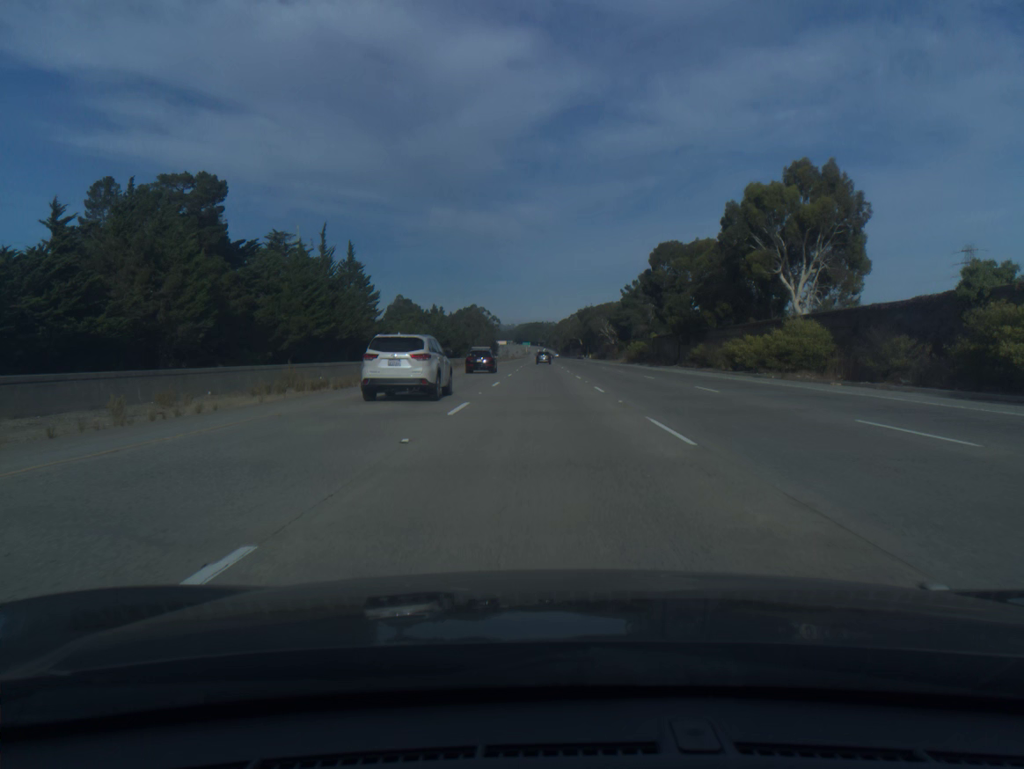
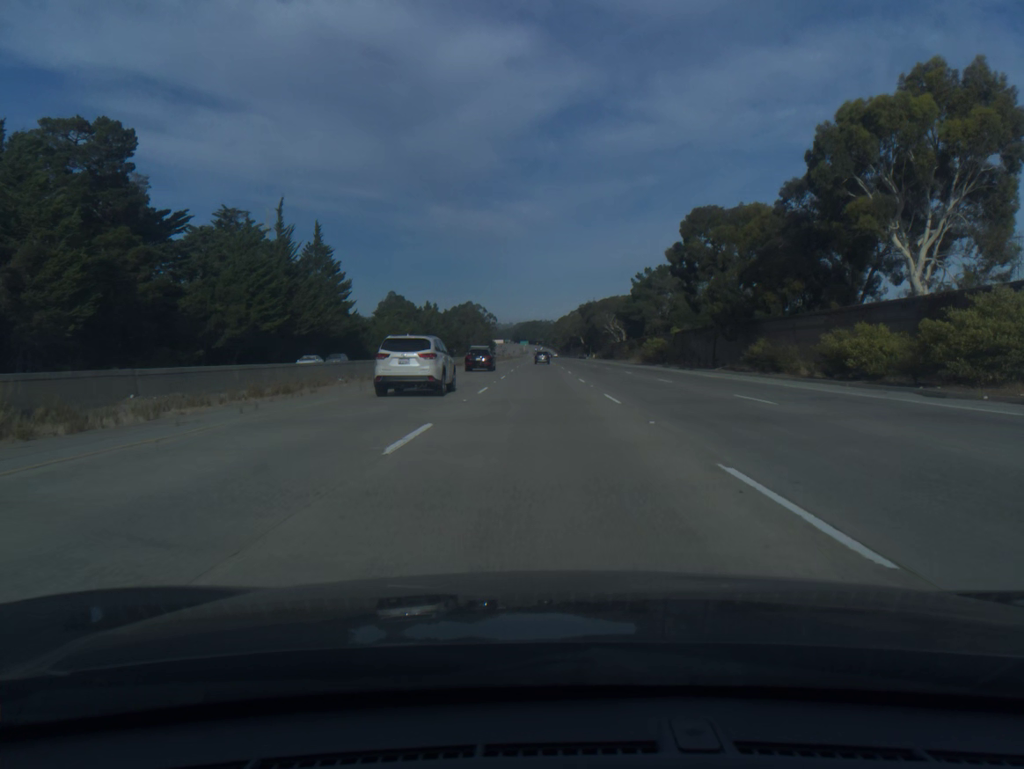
(0.0, +20.5) m; 0°
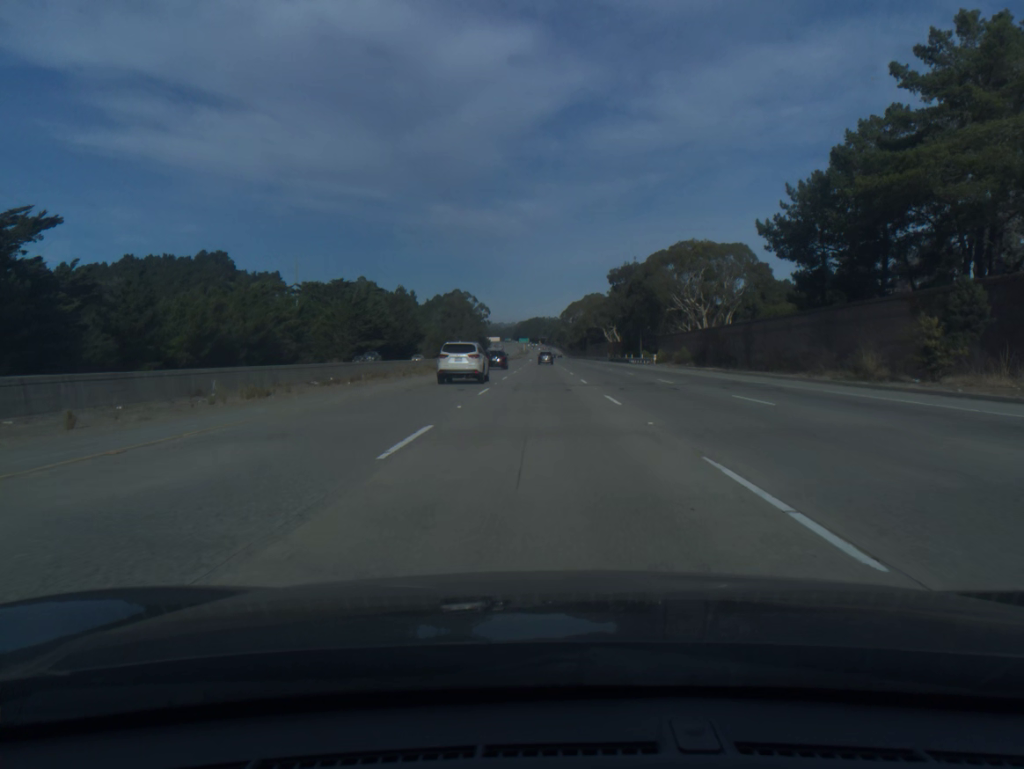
(-0.2, +102.3) m; 0°
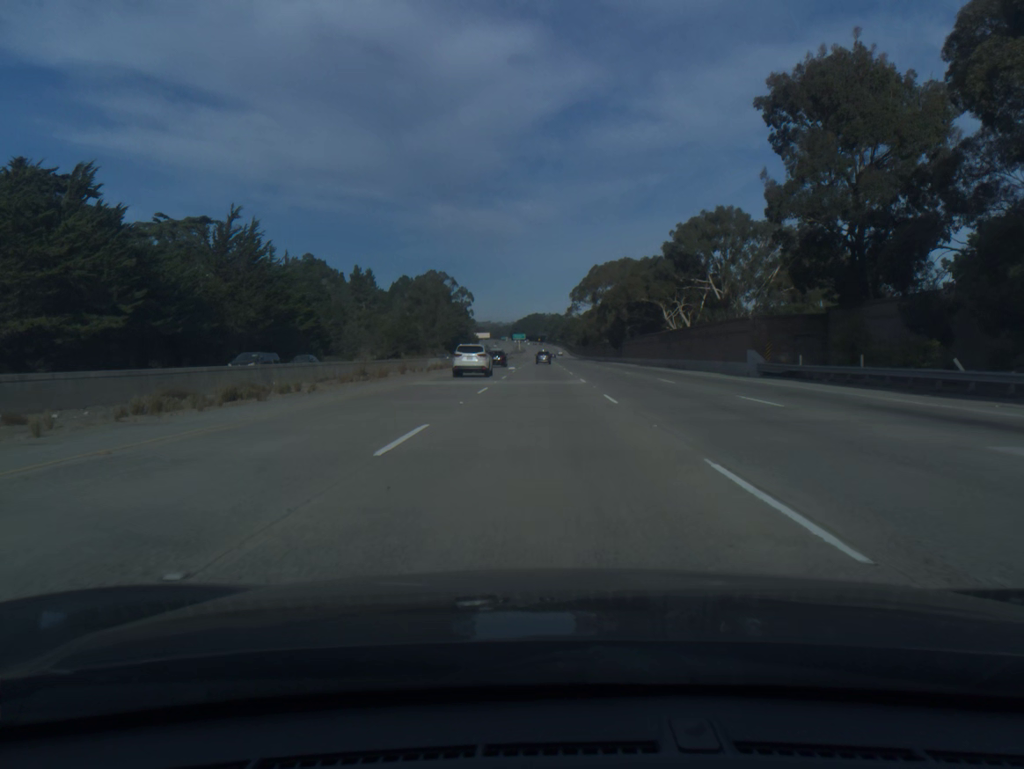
(+0.1, +102.4) m; 0°
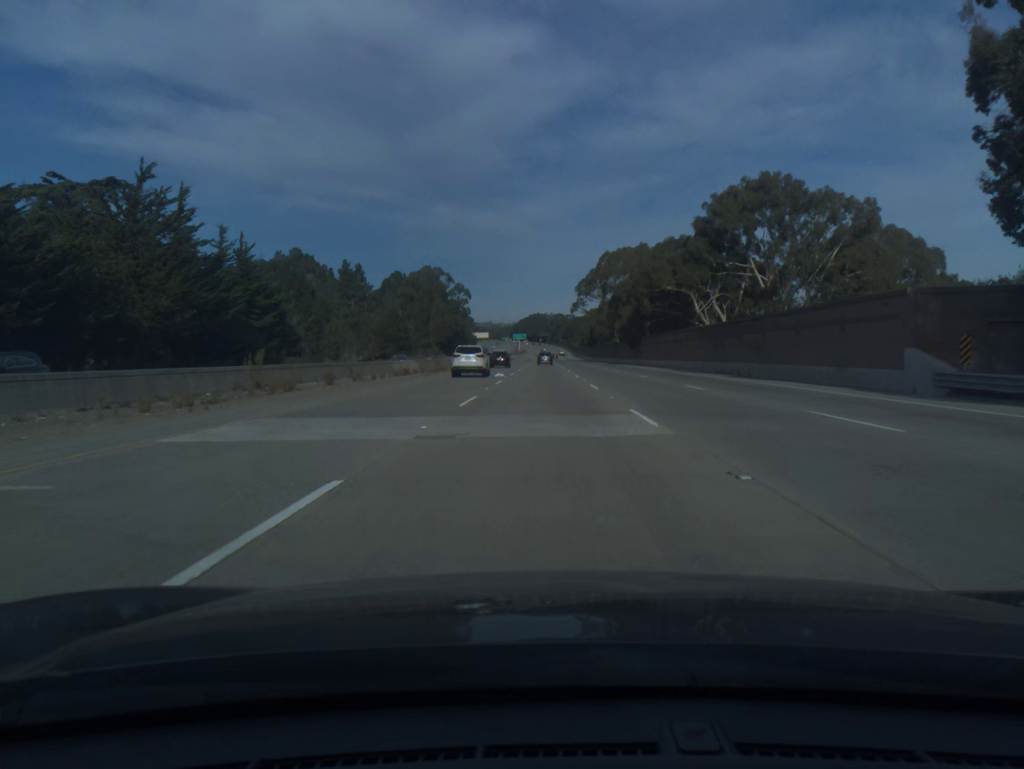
(0.0, +20.5) m; 0°
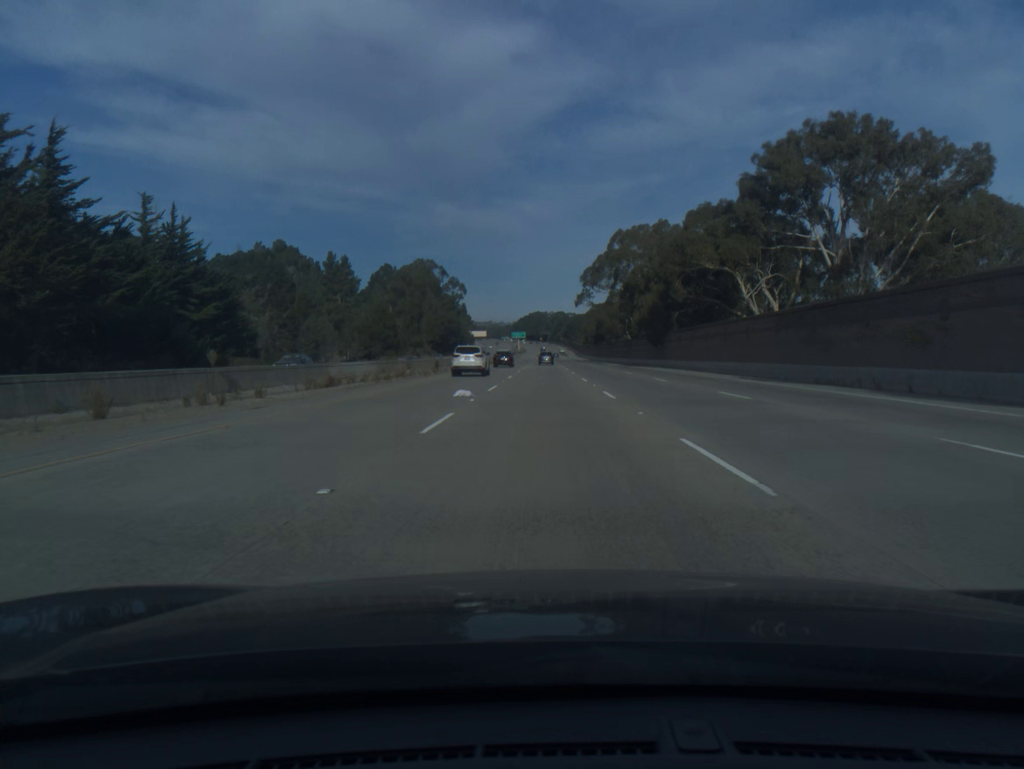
(0.0, +20.5) m; 0°
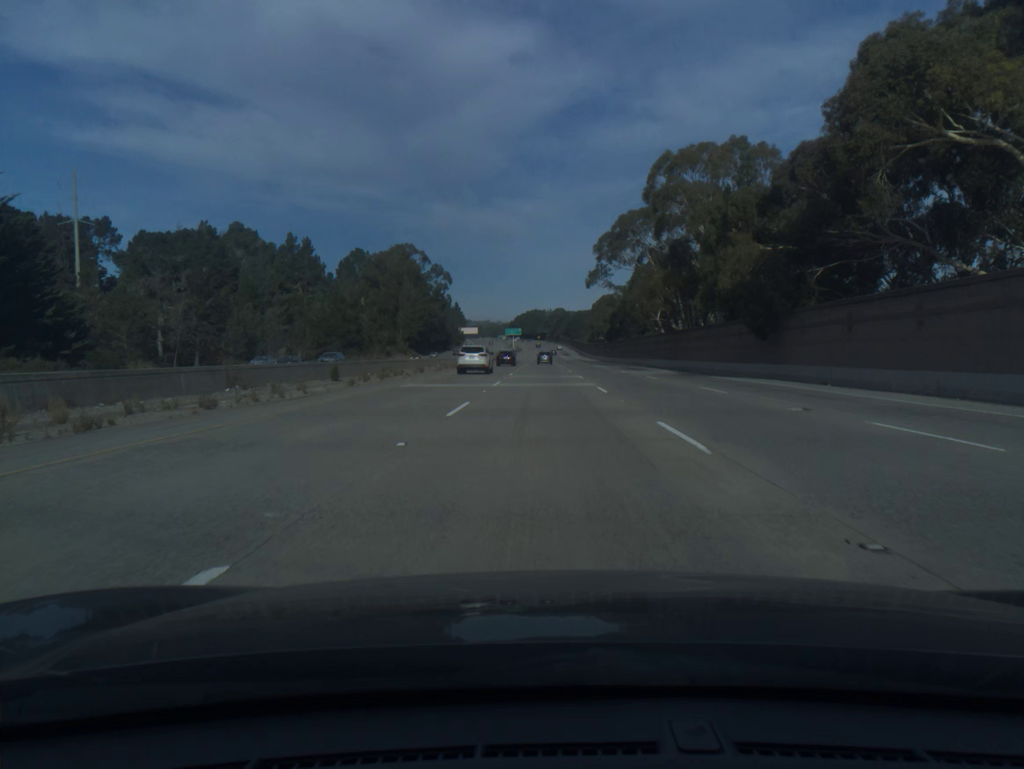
(0.0, +41.0) m; 0°
